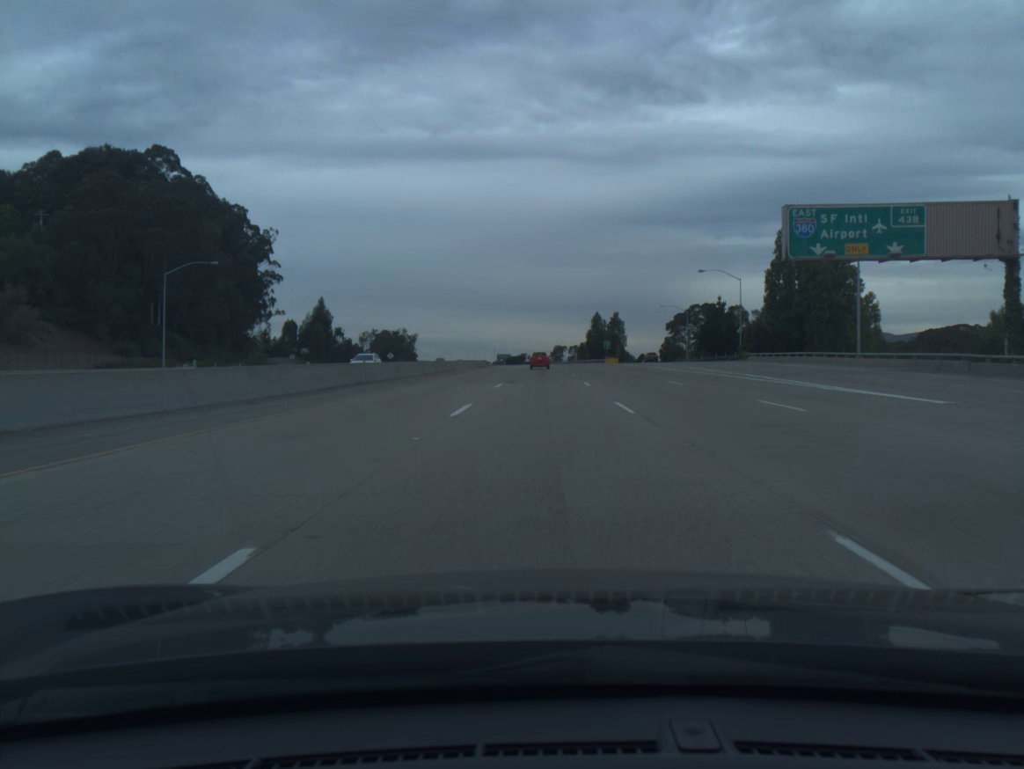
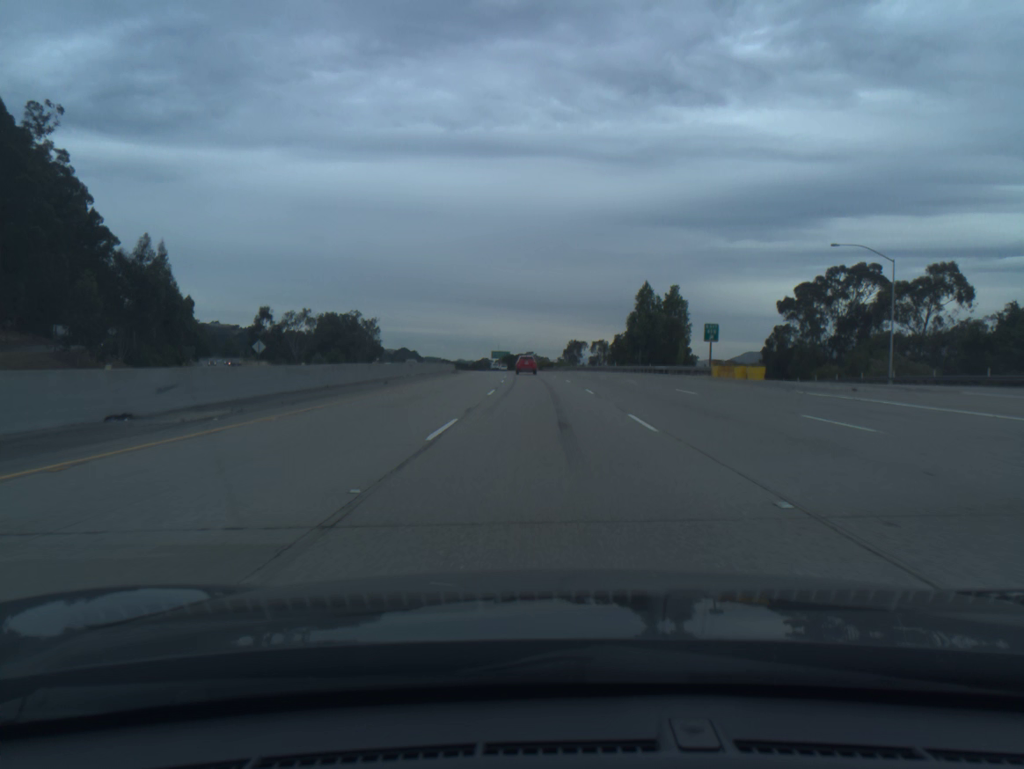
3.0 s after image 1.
(-0.1, +91.2) m; -1°
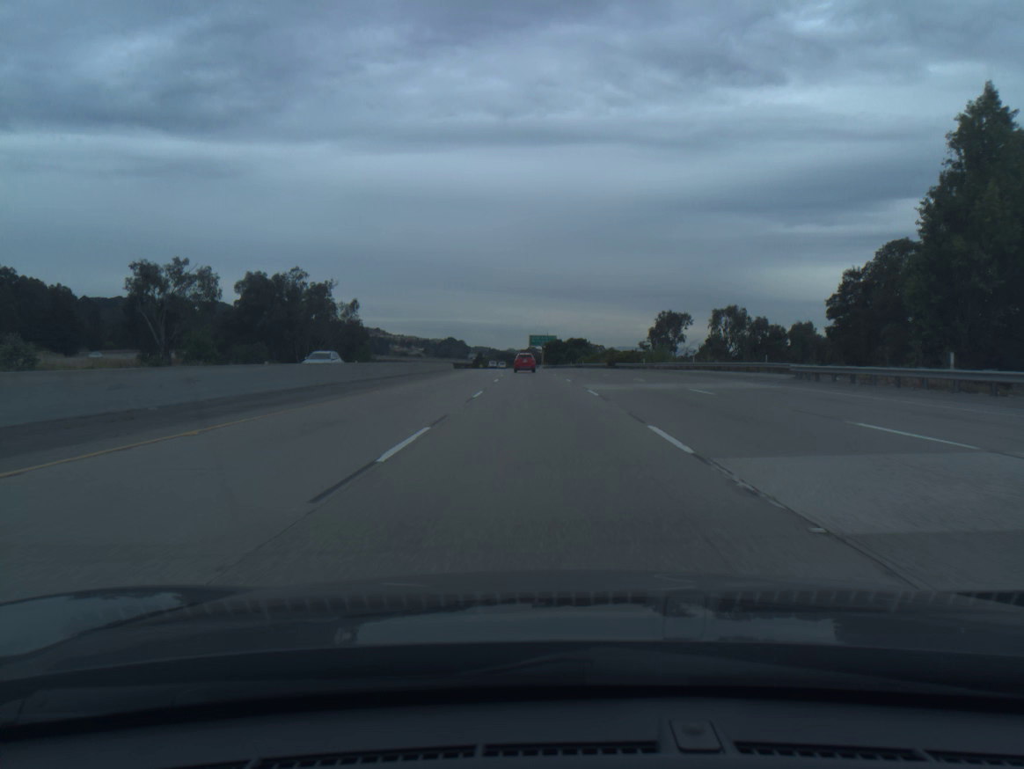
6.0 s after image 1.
(-2.3, +90.8) m; -4°
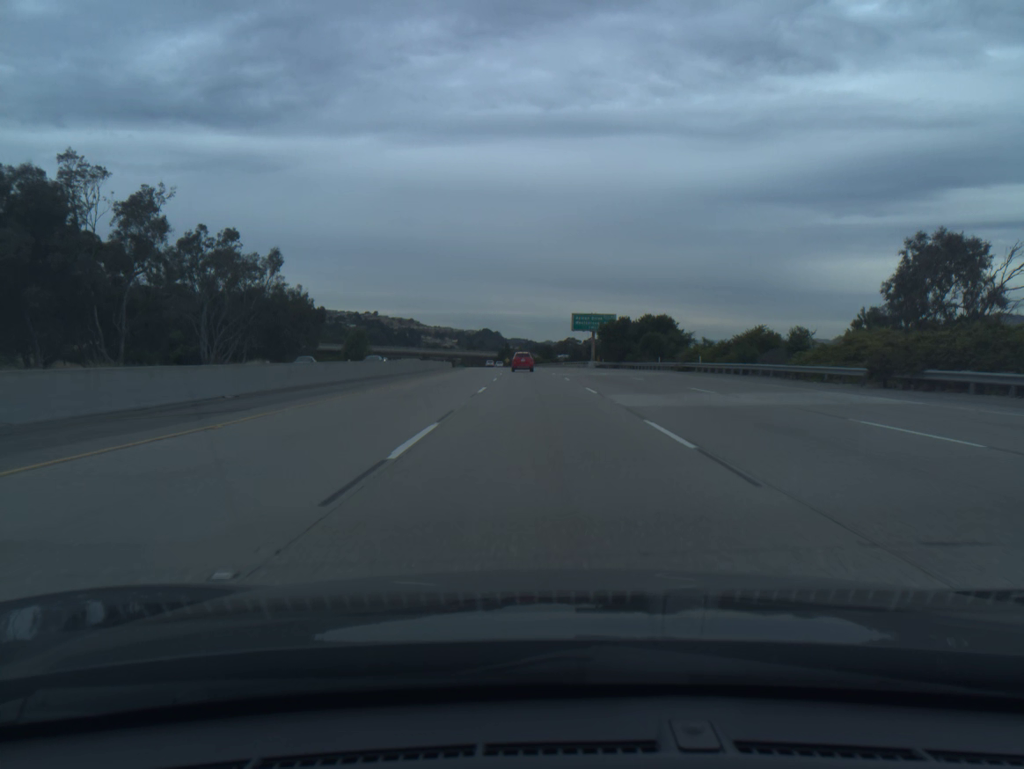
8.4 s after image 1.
(-1.9, +72.4) m; -3°
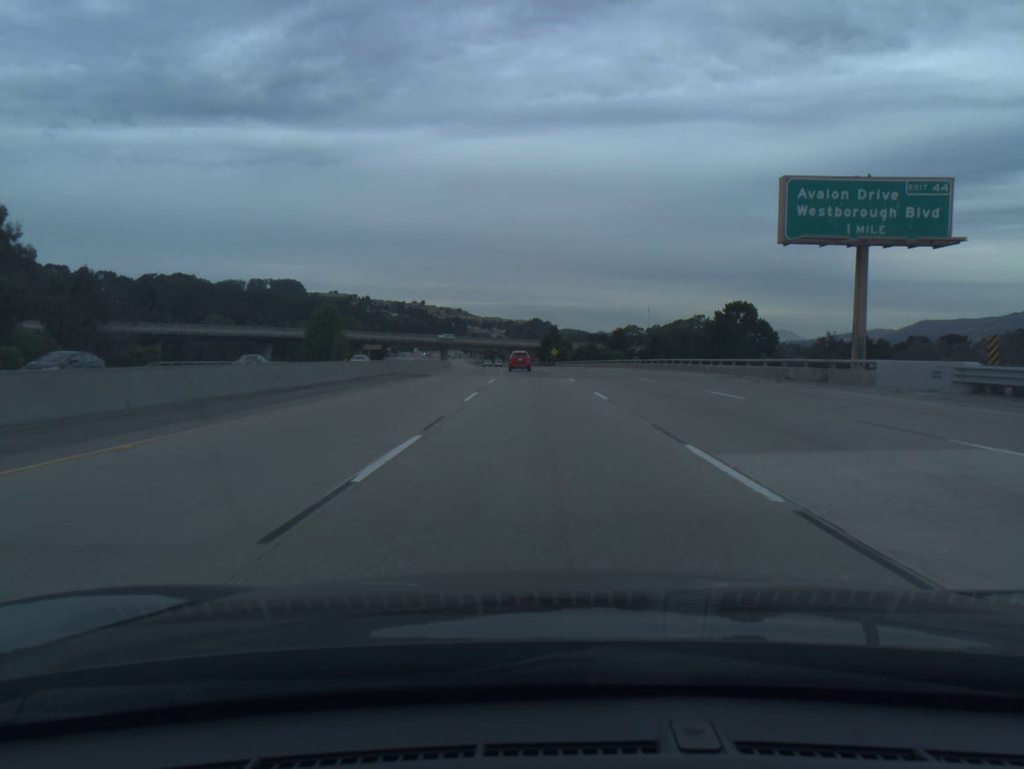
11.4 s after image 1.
(-2.9, +90.7) m; -4°
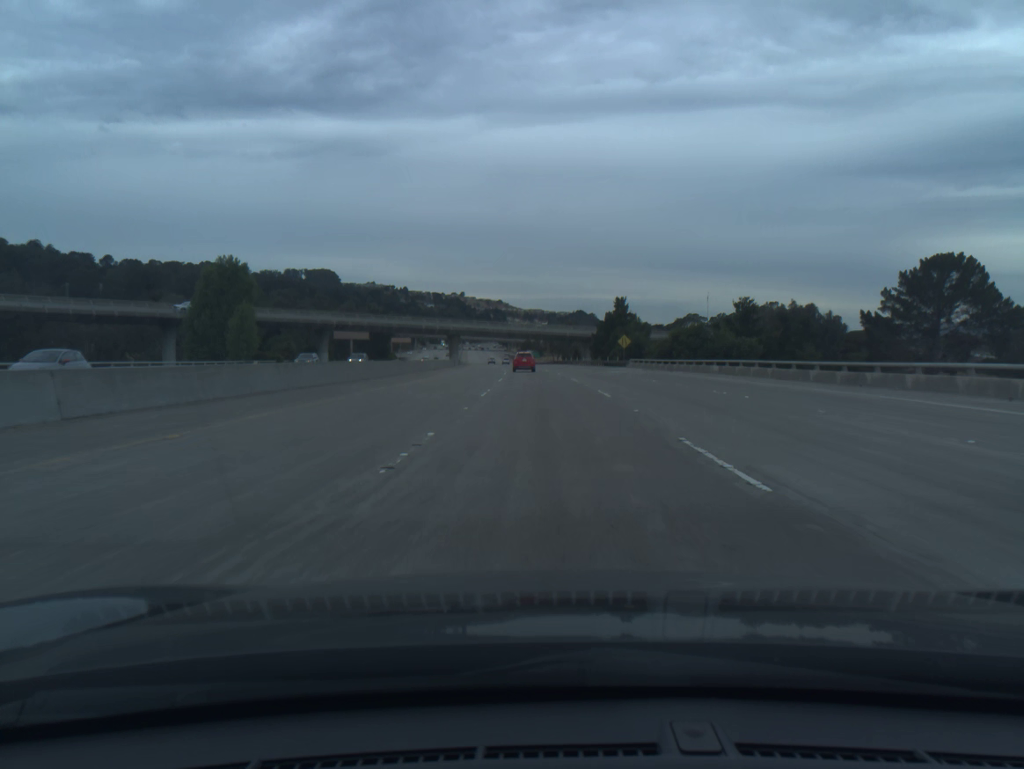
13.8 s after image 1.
(-1.9, +72.2) m; -3°
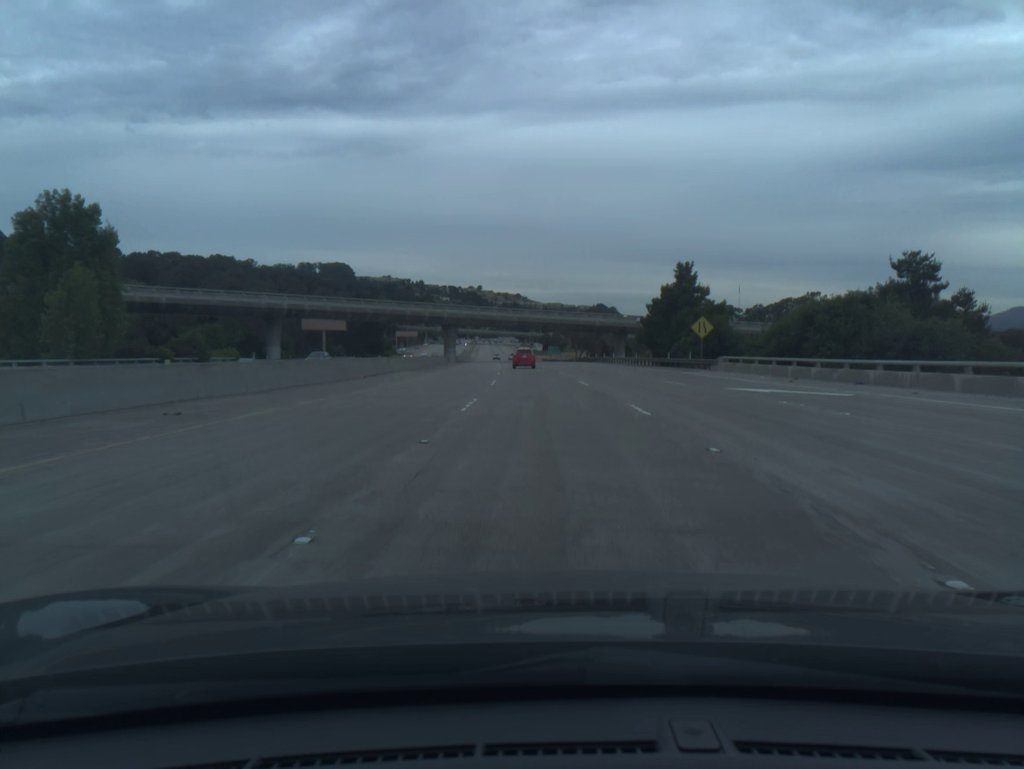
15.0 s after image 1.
(-0.5, +36.1) m; -1°
